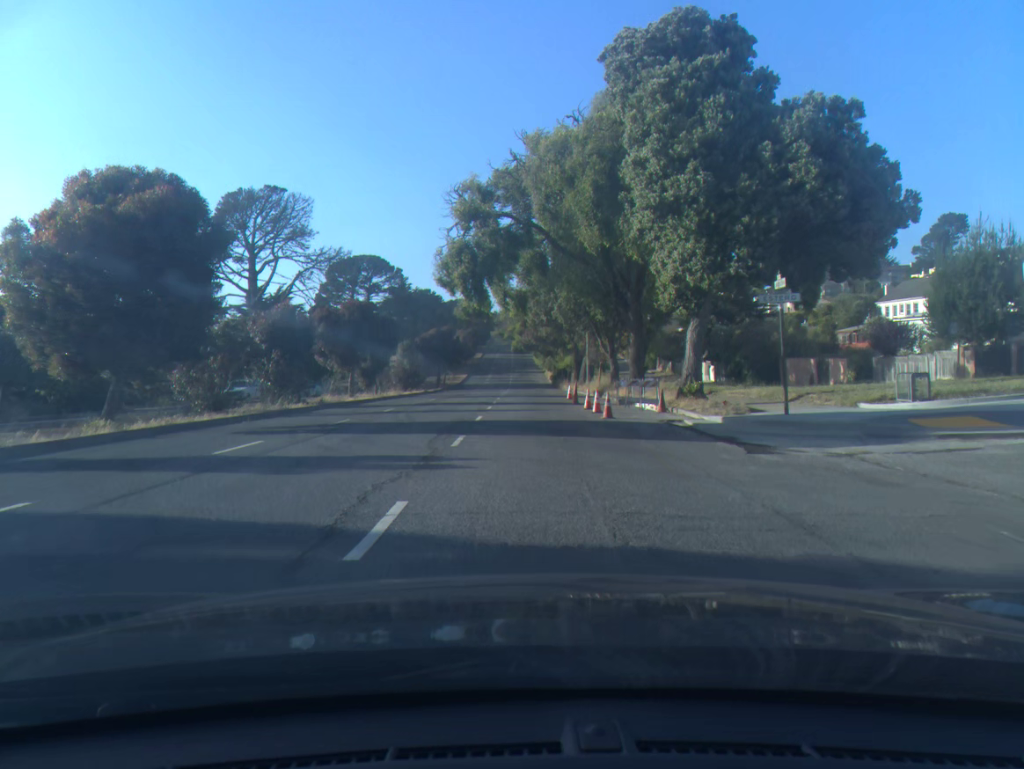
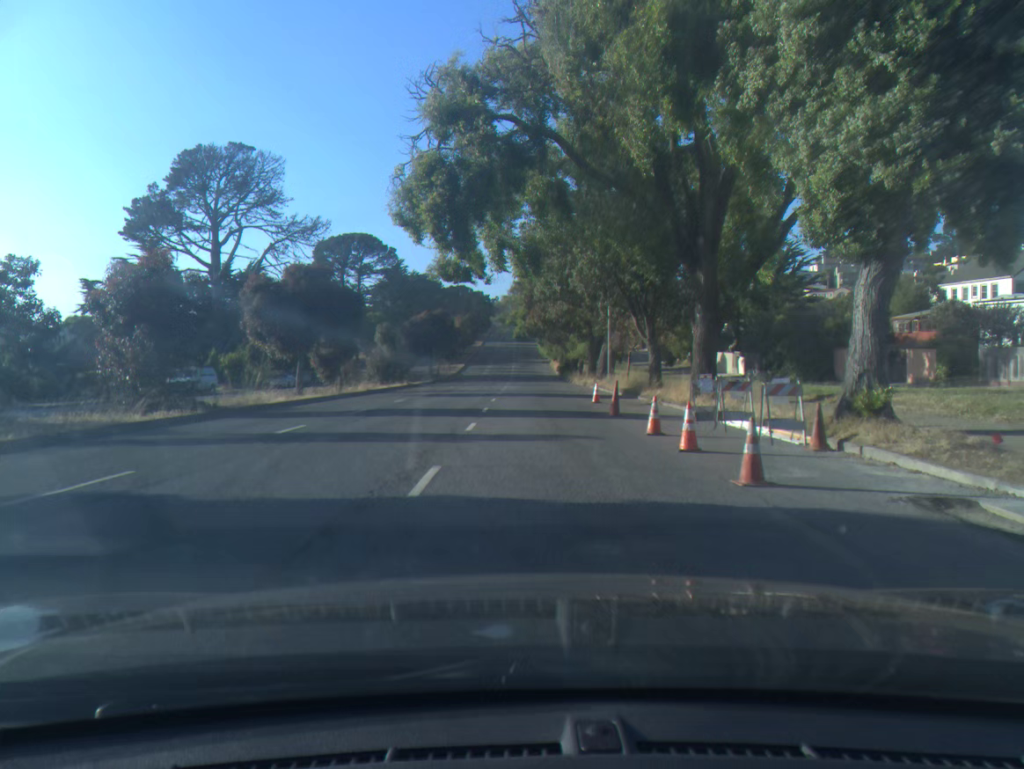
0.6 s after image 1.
(0.0, +12.4) m; 0°
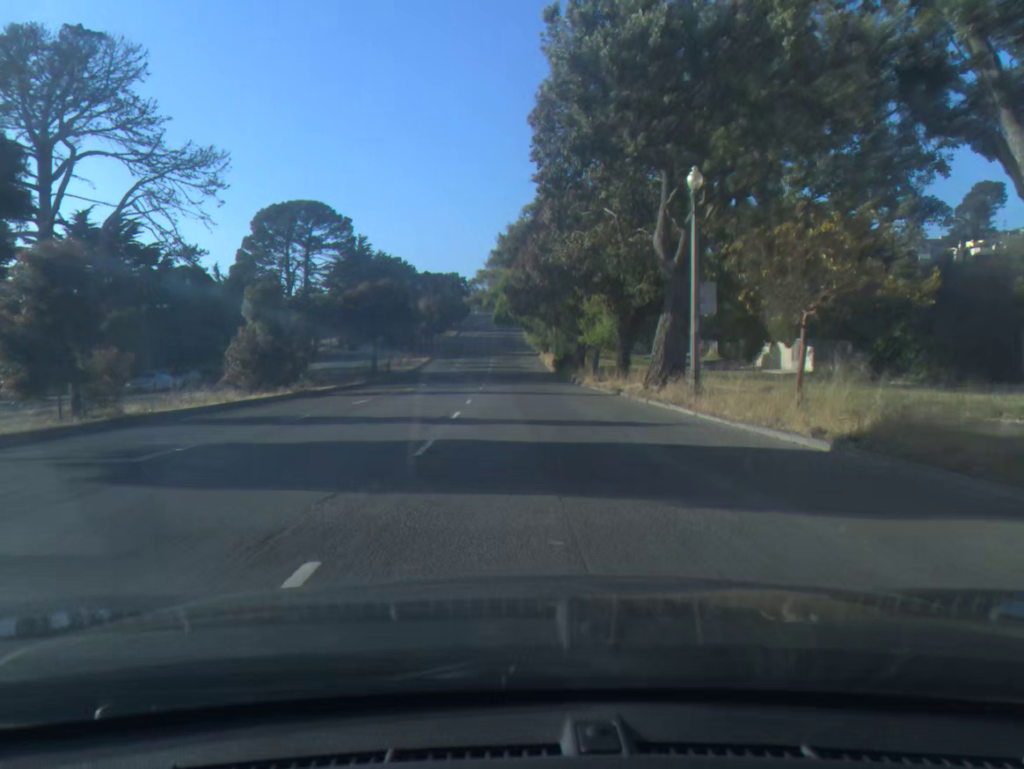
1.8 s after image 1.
(+0.2, +25.8) m; +1°
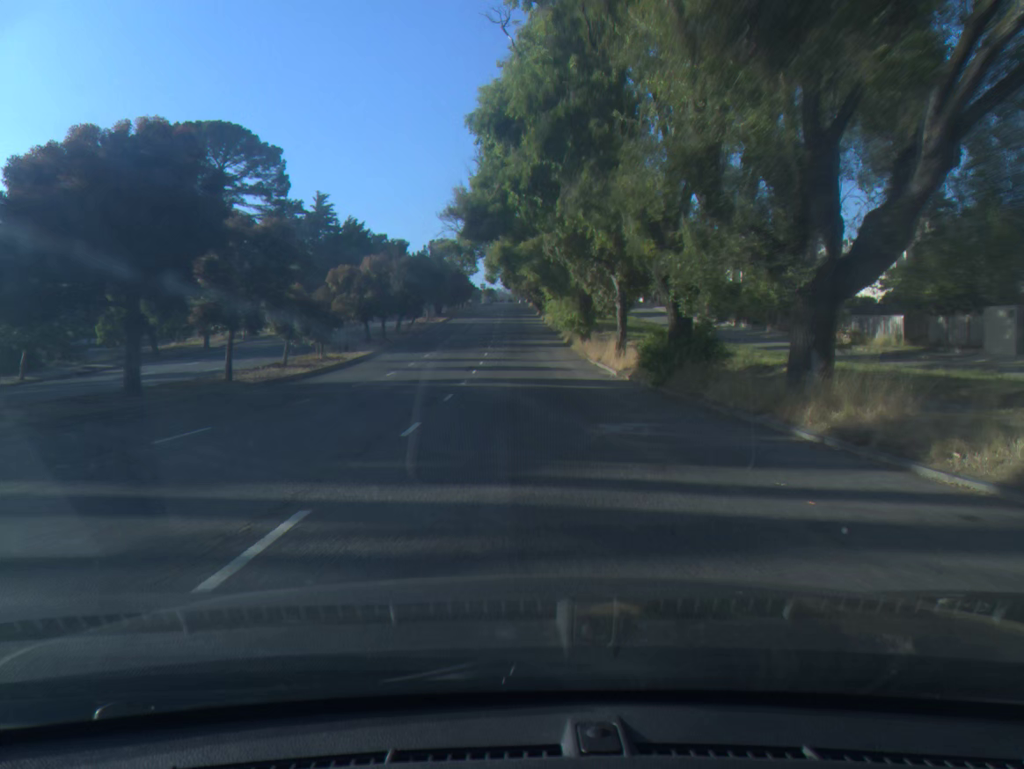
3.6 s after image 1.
(-0.3, +42.0) m; -1°
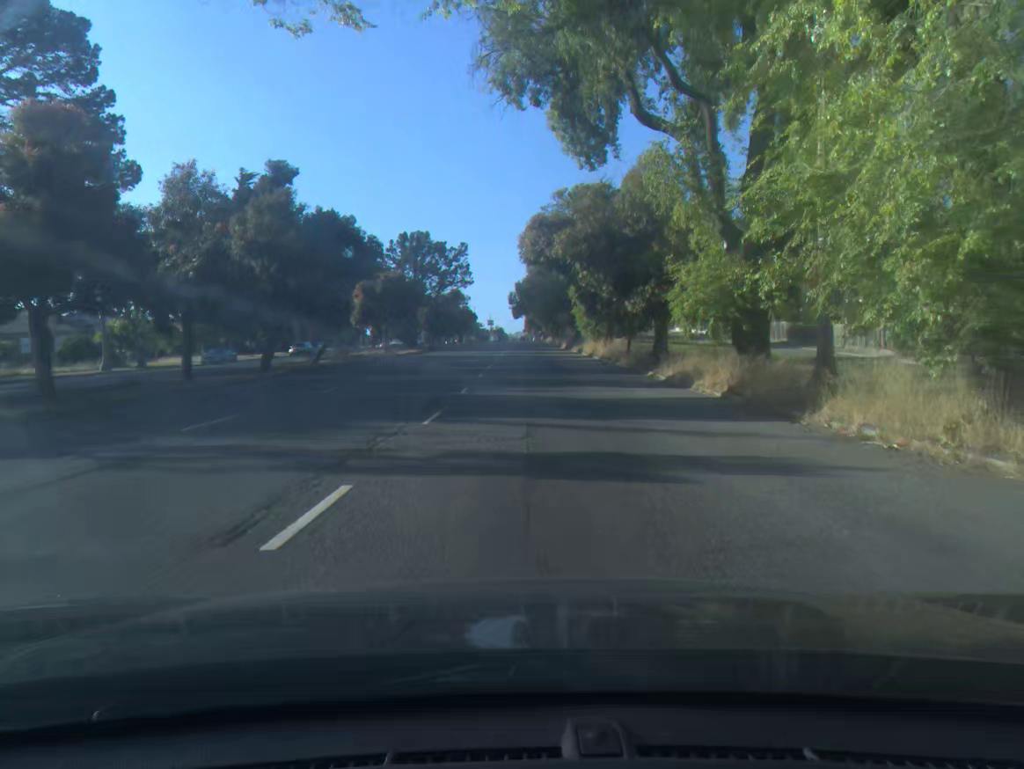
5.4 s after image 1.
(-0.3, +43.1) m; -1°
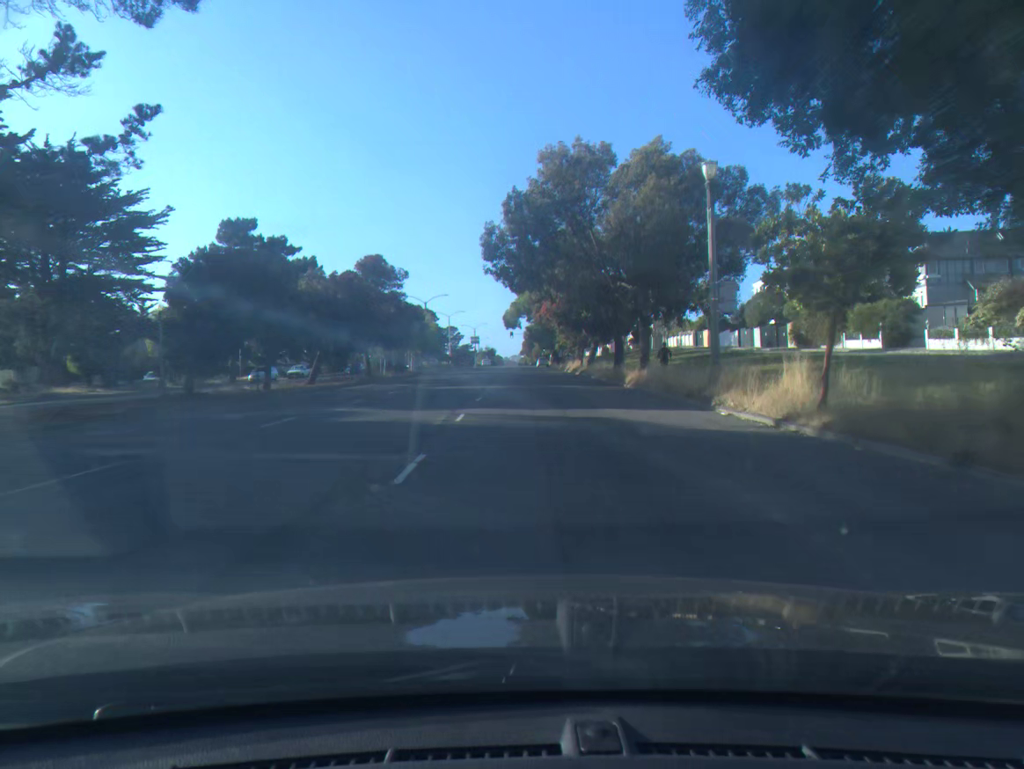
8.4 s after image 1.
(+0.4, +69.0) m; +1°
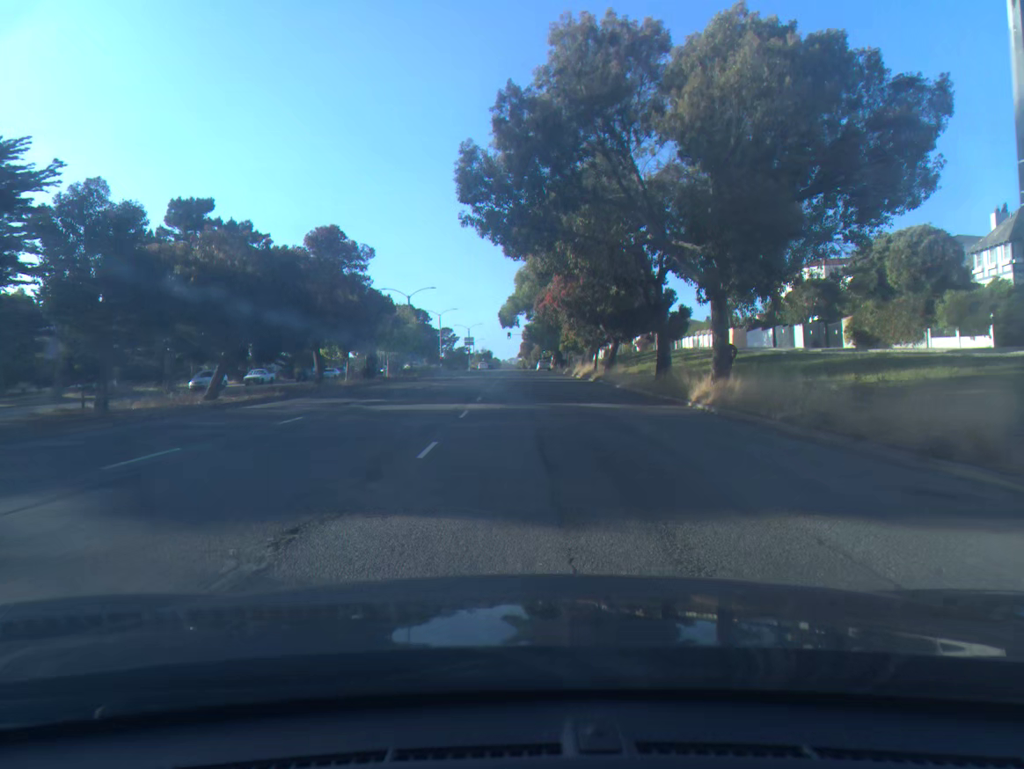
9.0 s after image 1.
(0.0, +13.0) m; 0°
